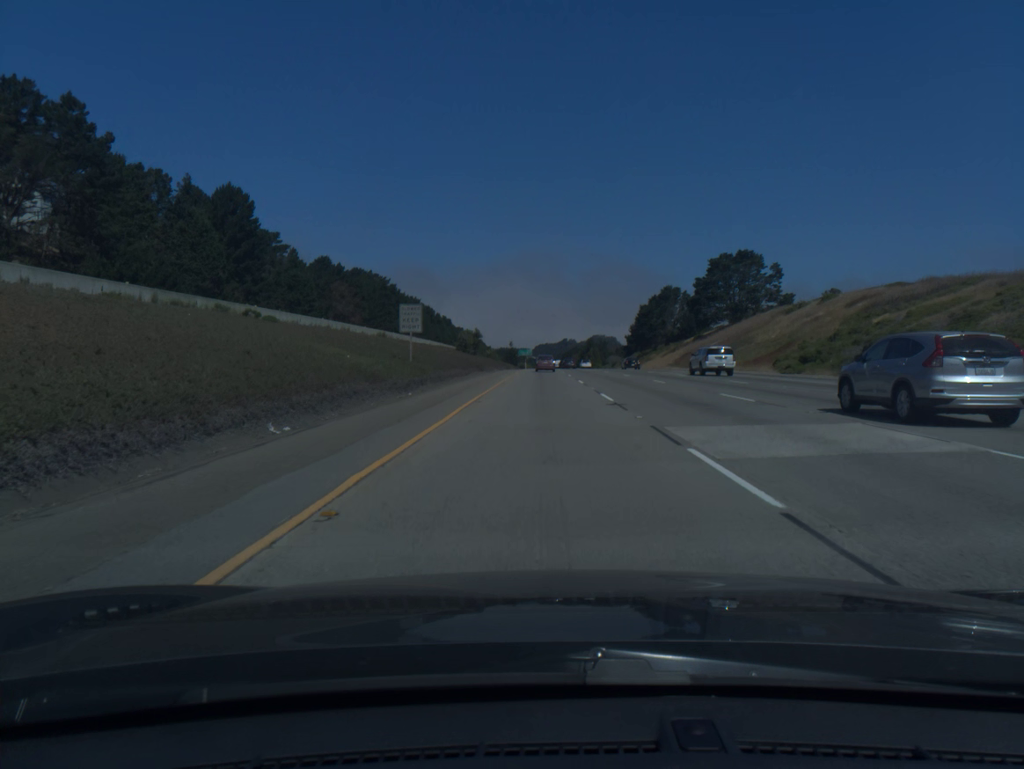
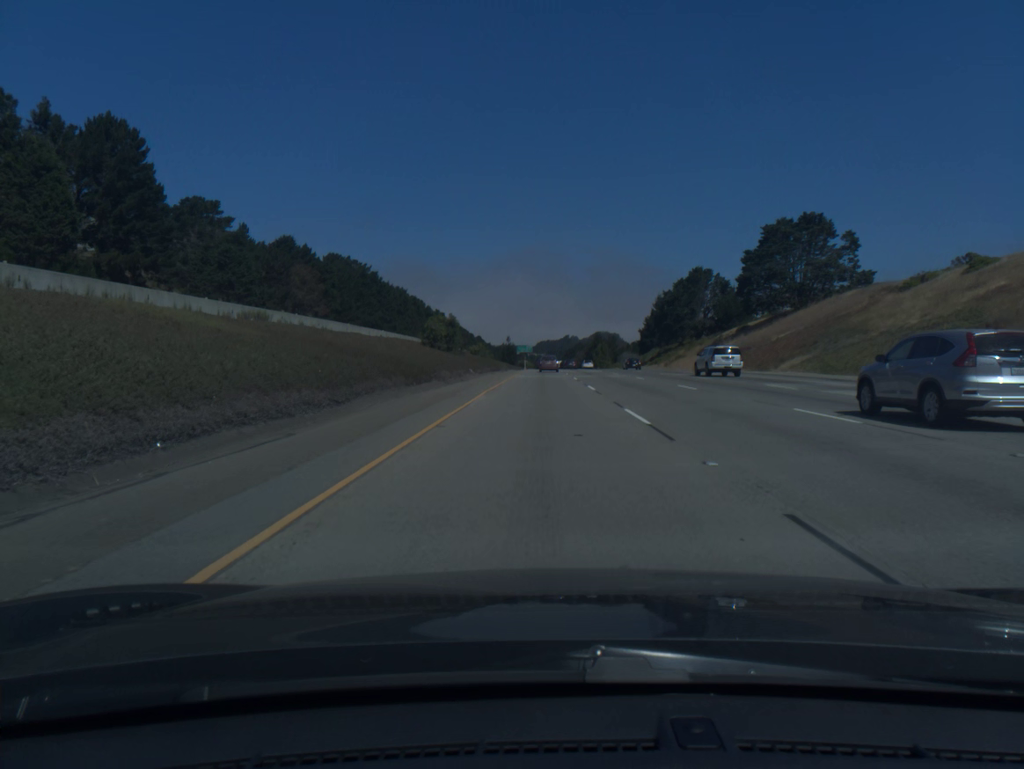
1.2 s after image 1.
(-0.1, +36.3) m; 0°
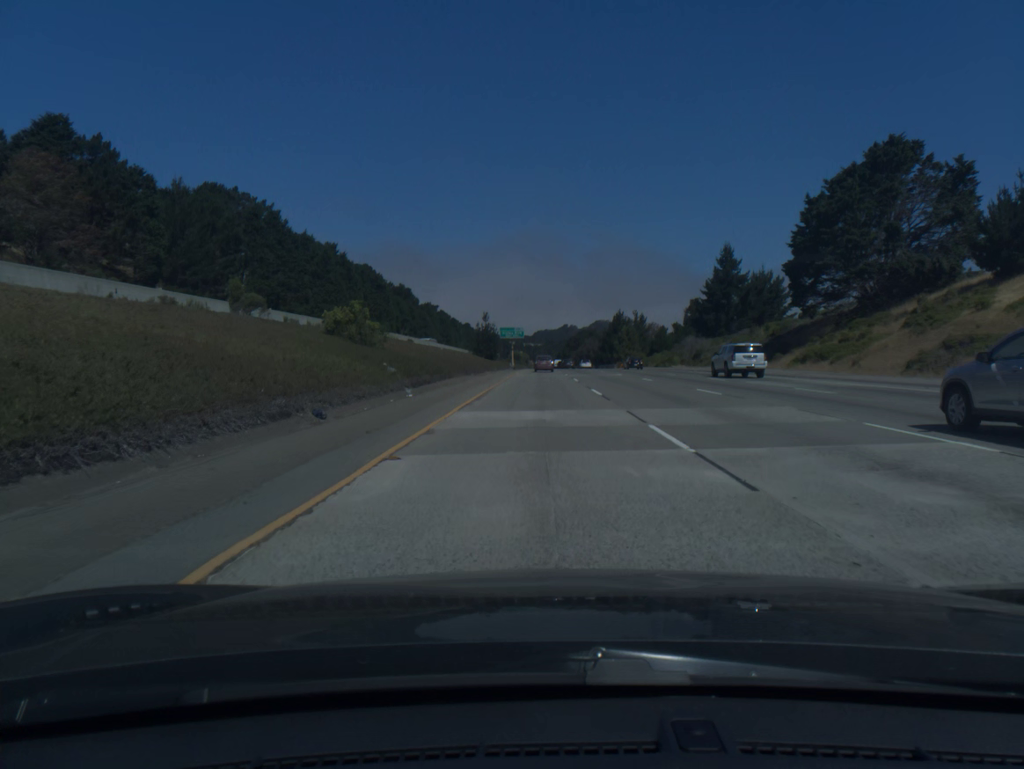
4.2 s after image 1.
(+0.2, +91.8) m; 0°
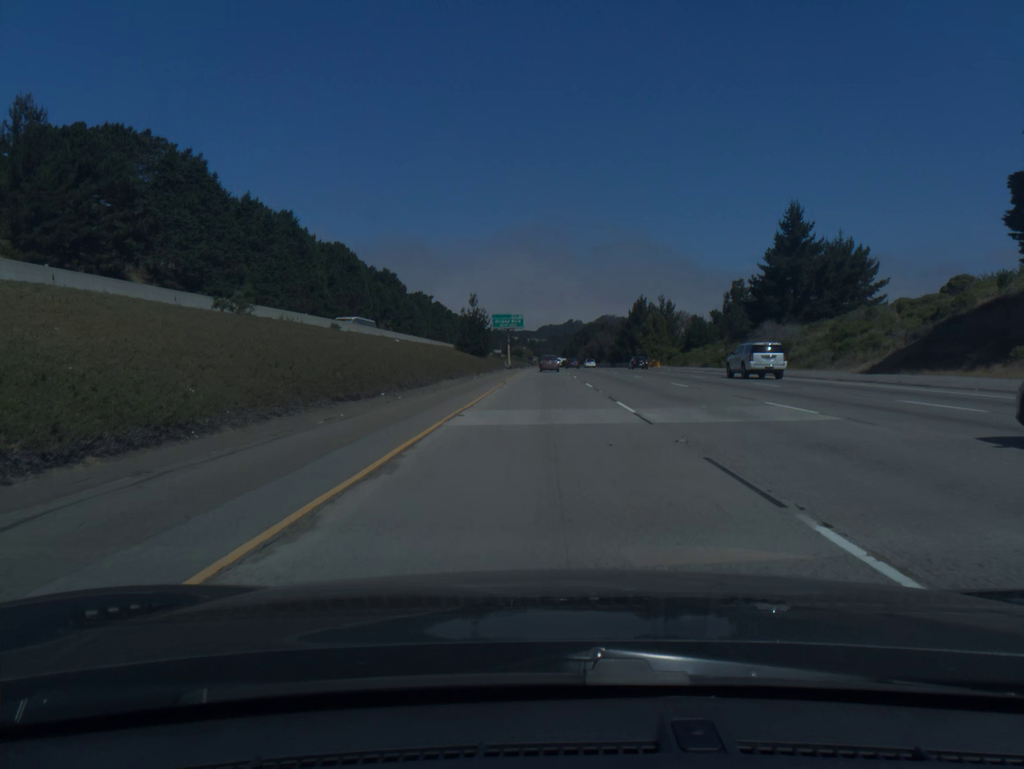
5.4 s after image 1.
(-0.1, +37.1) m; 0°
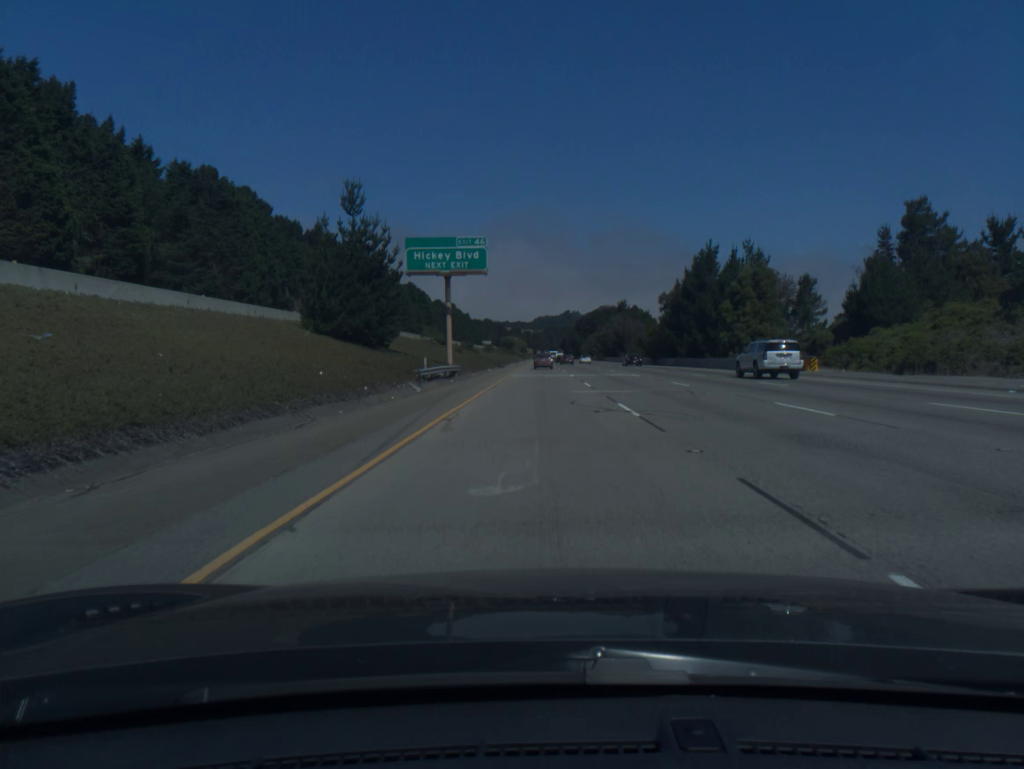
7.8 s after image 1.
(+0.2, +74.5) m; 0°
